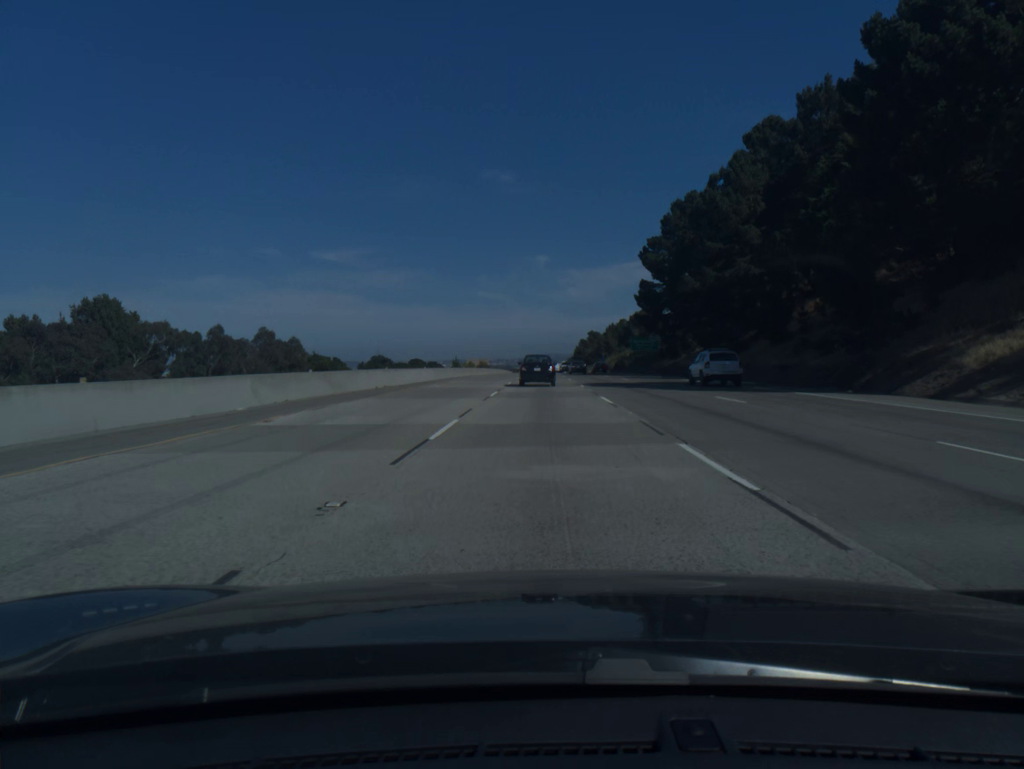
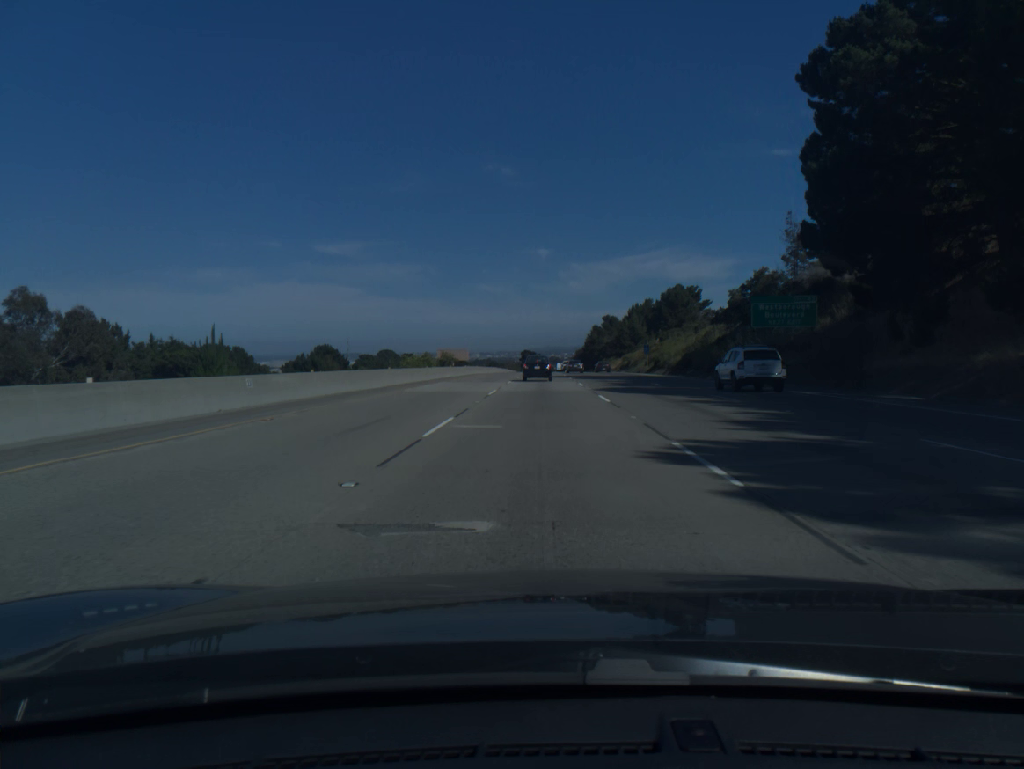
(0.0, +73.0) m; 0°
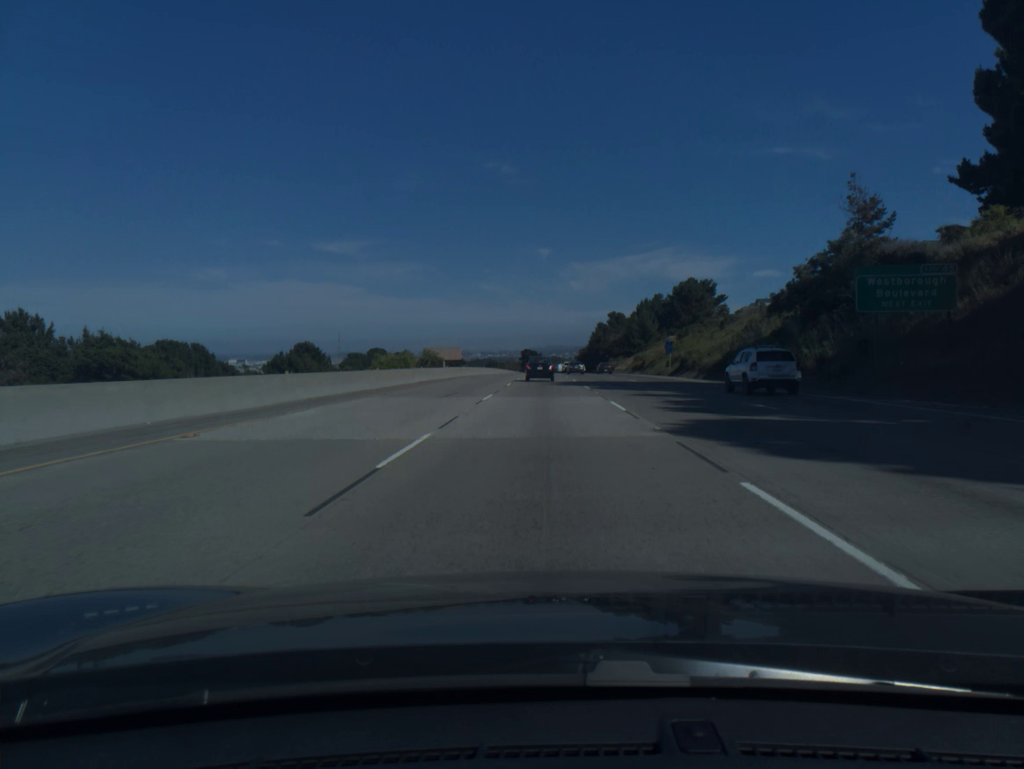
(0.0, +18.2) m; 0°
